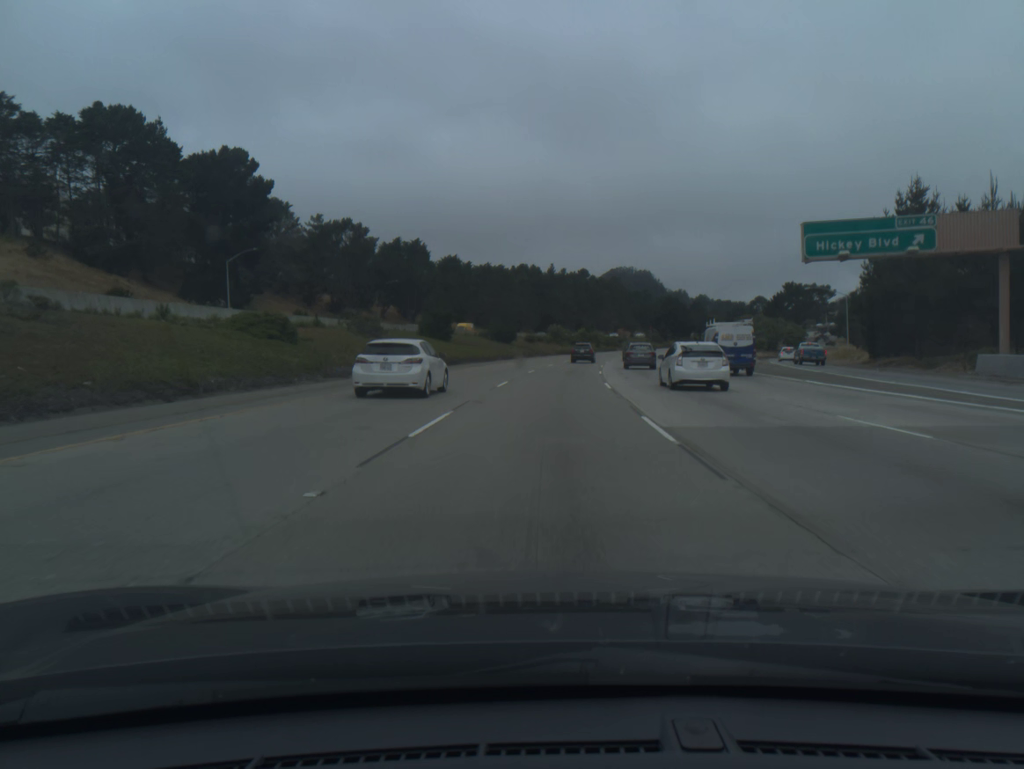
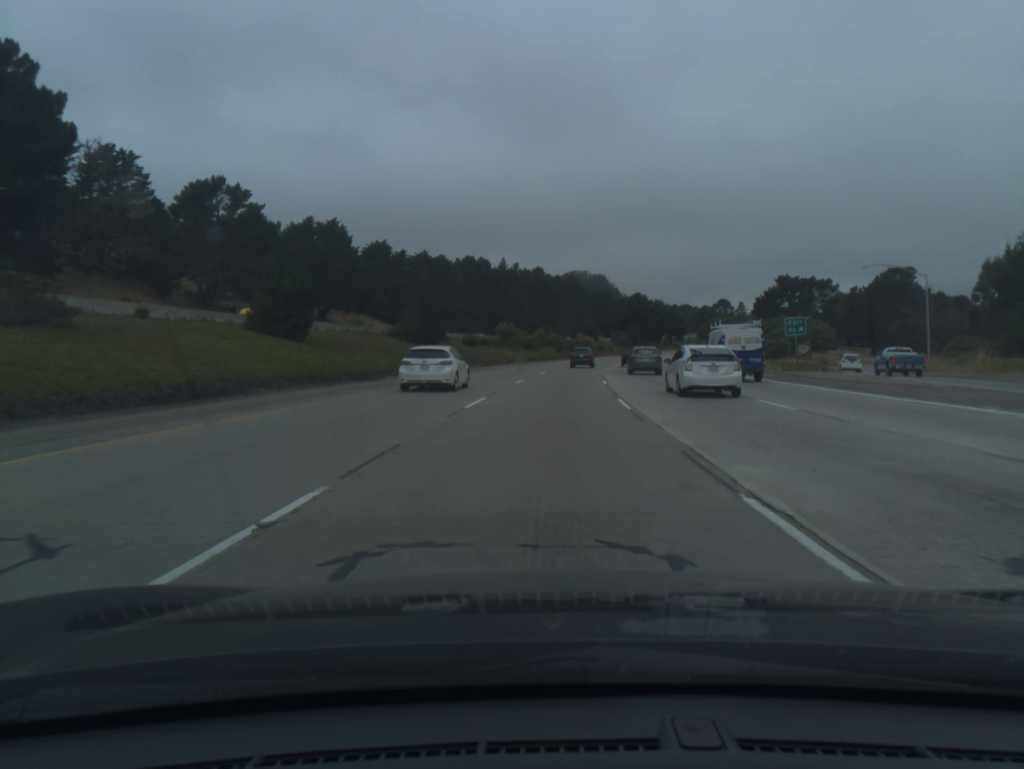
(+1.0, +36.9) m; +3°
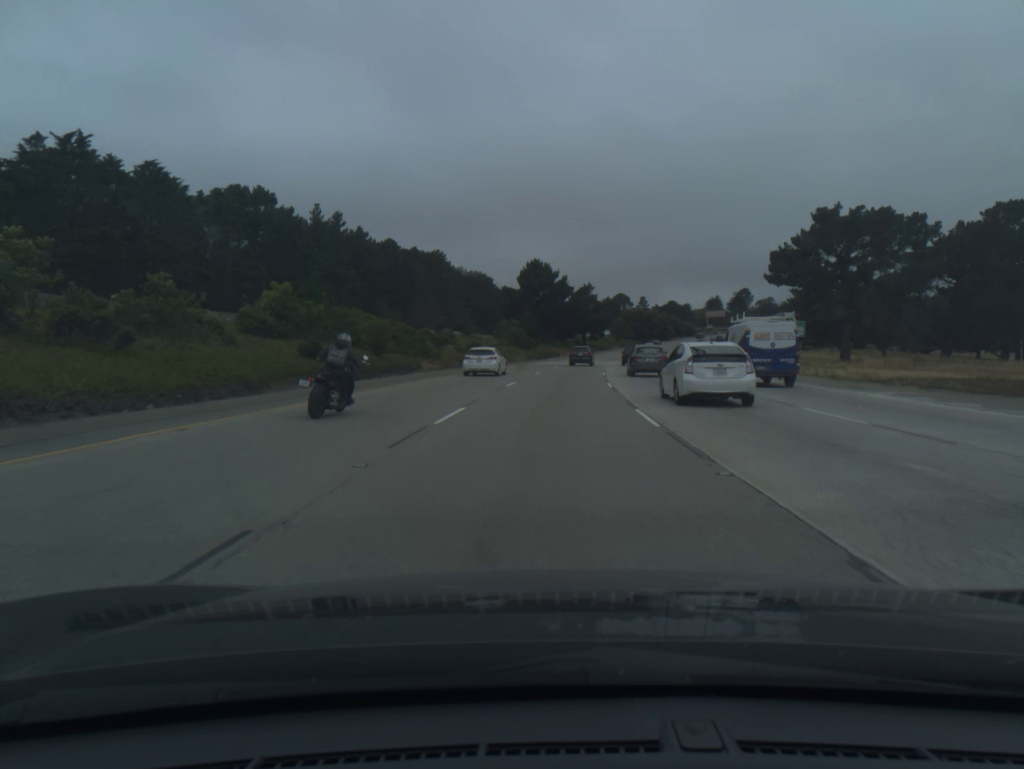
(+7.0, +91.9) m; +9°
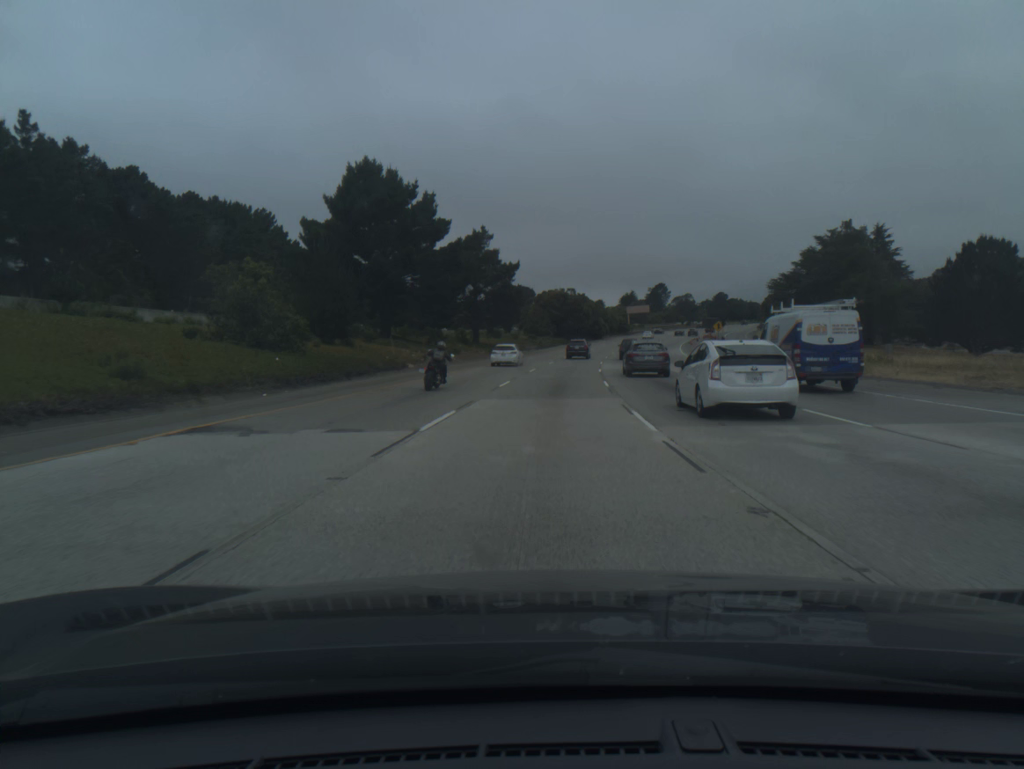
(+4.7, +73.5) m; +7°
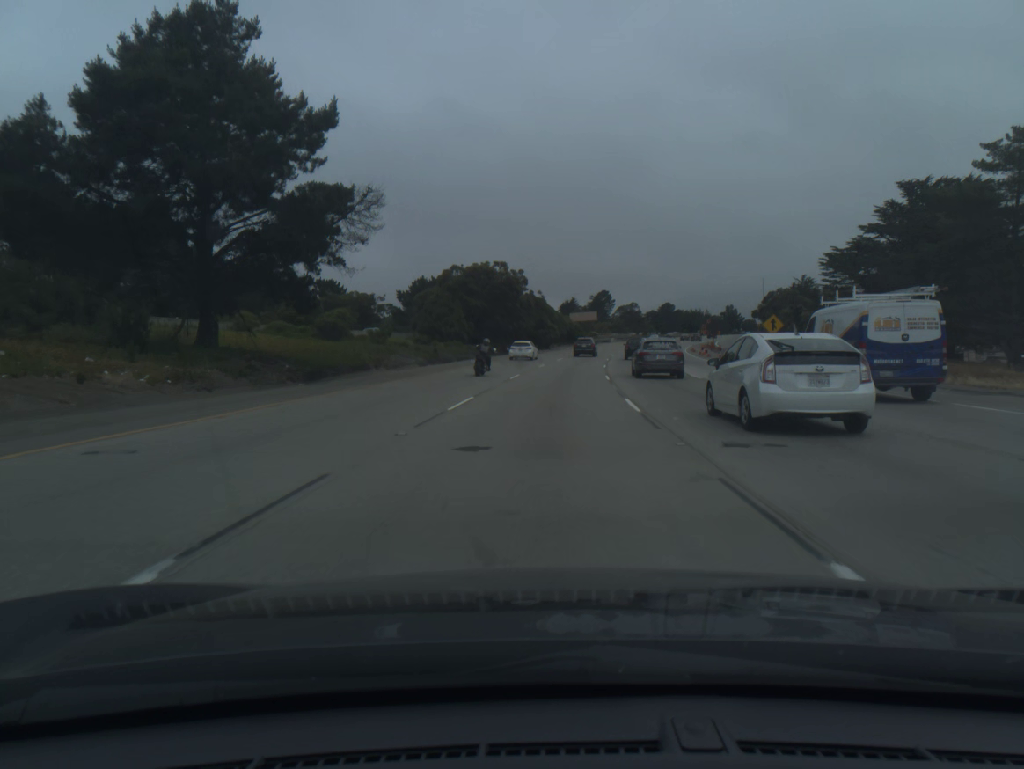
(+2.4, +55.2) m; +5°
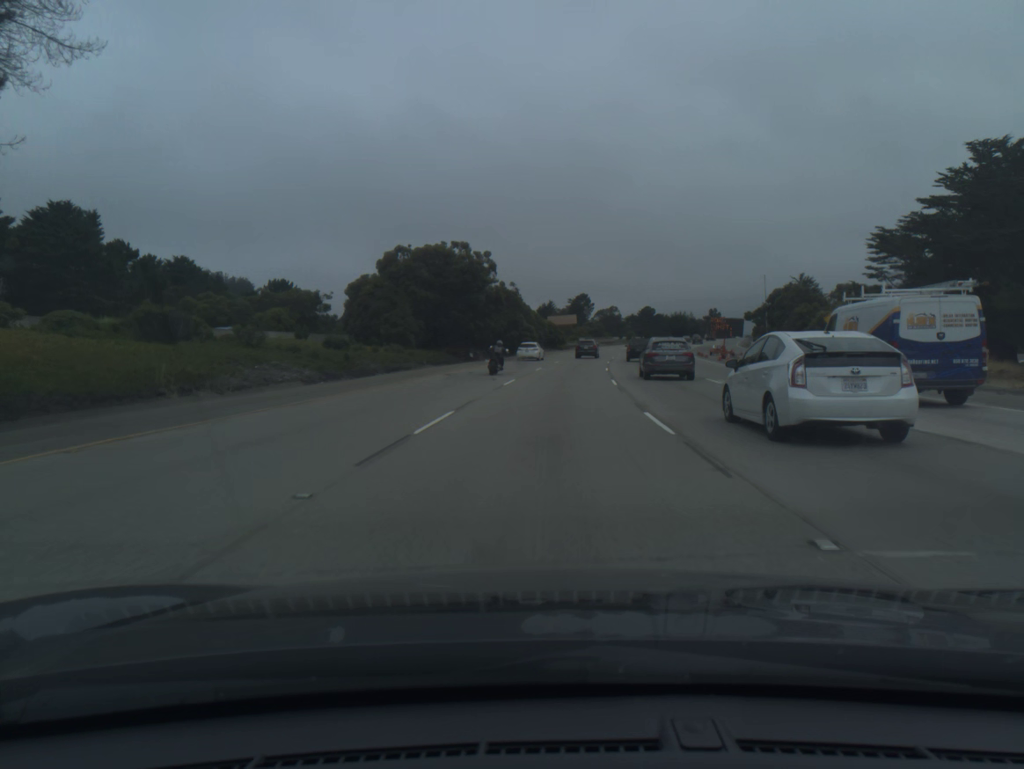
(+0.3, +18.4) m; +2°
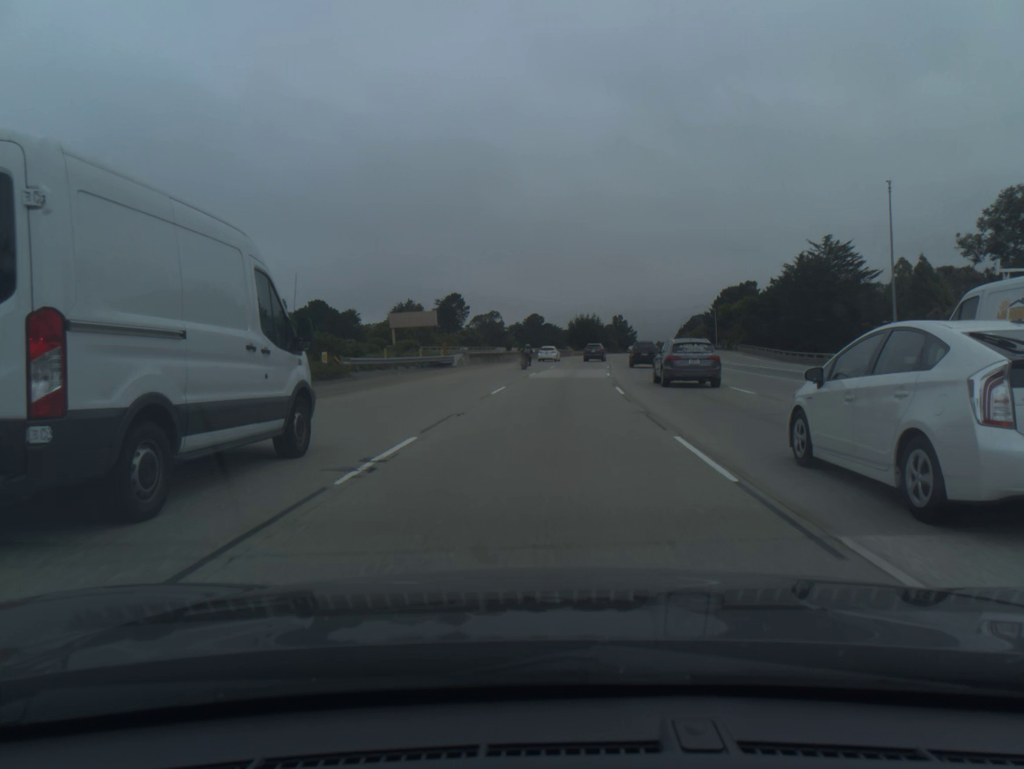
(+7.4, +91.2) m; +9°
